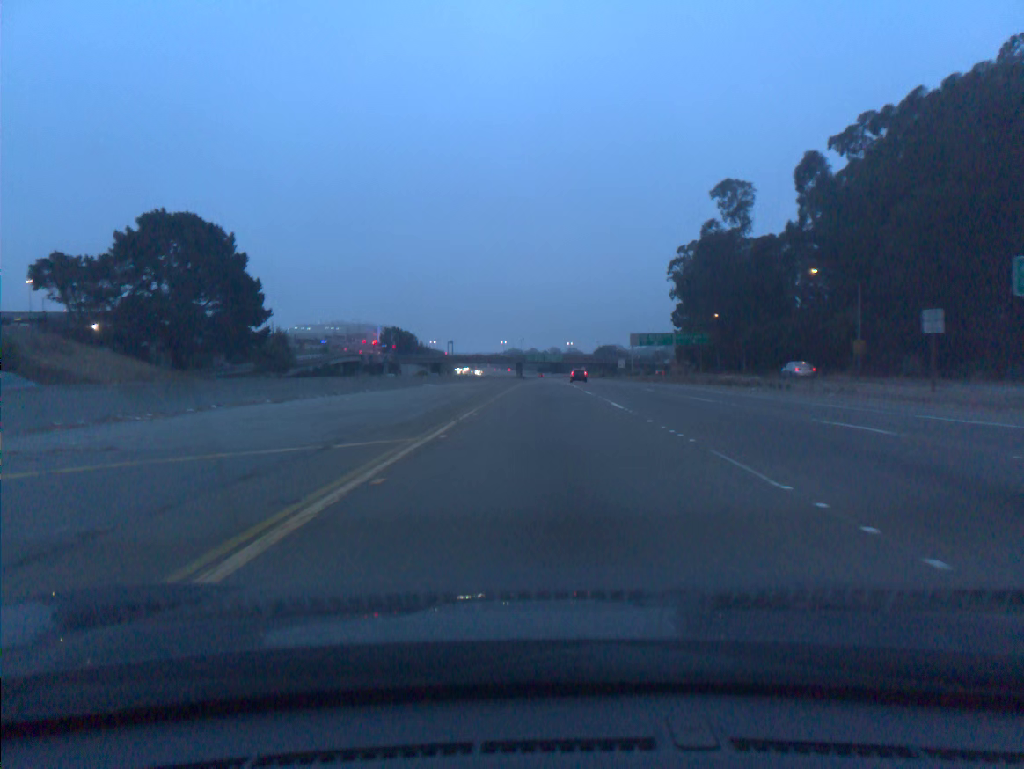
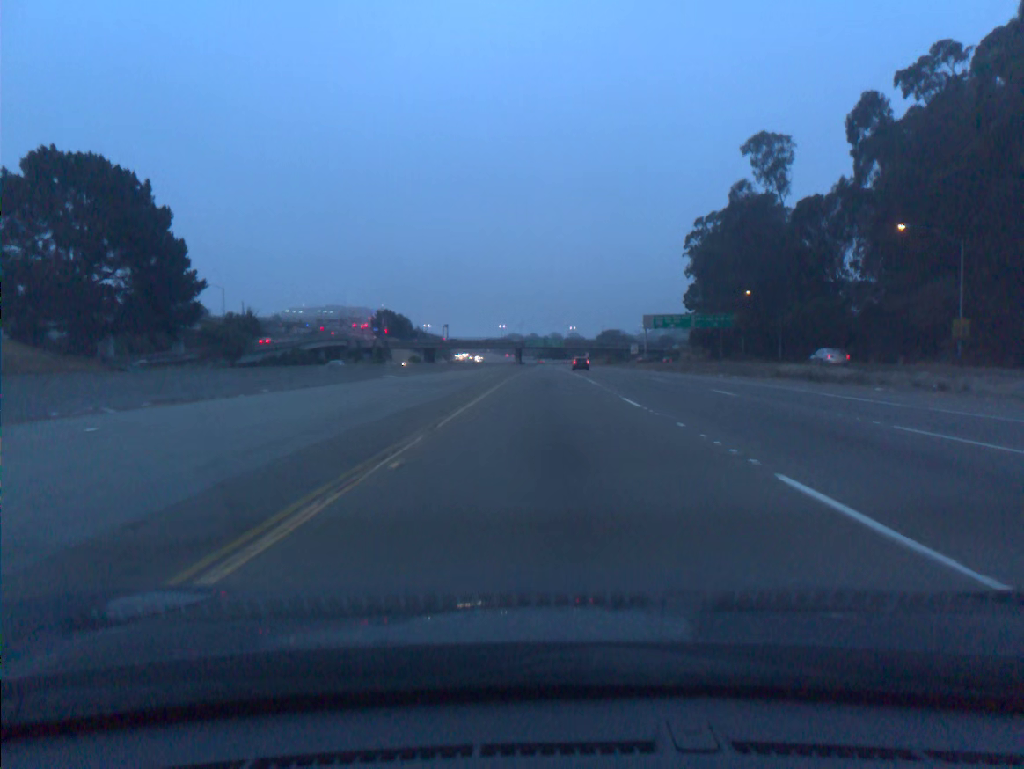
(0.0, +17.9) m; 0°
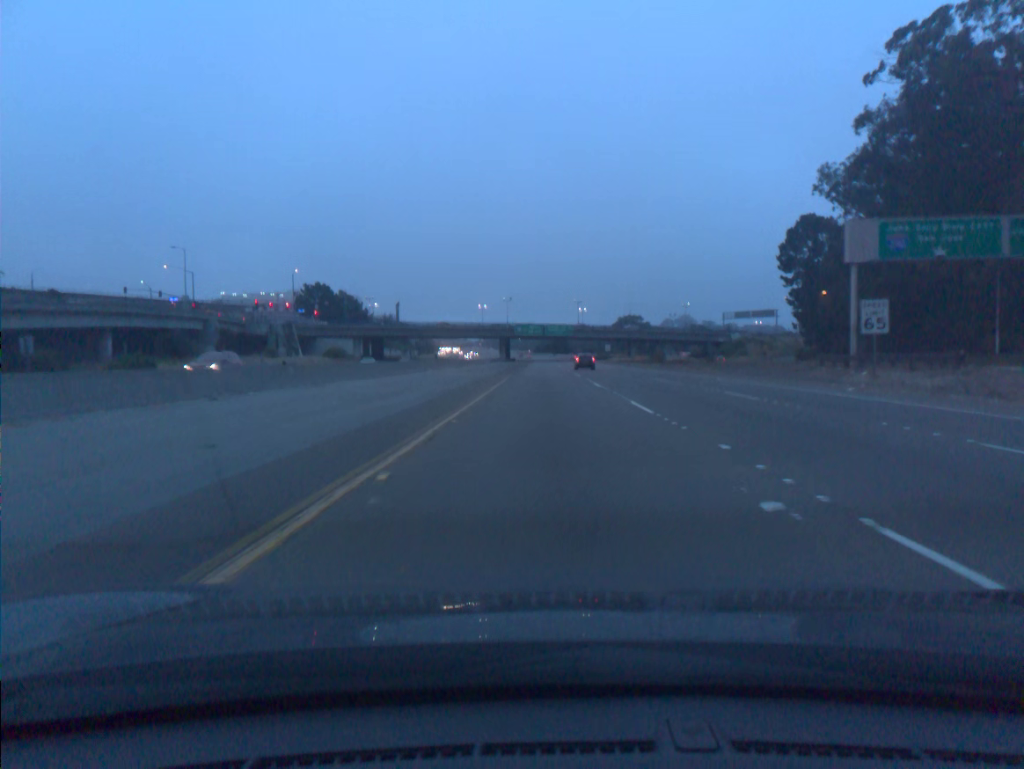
(+0.3, +91.3) m; 0°
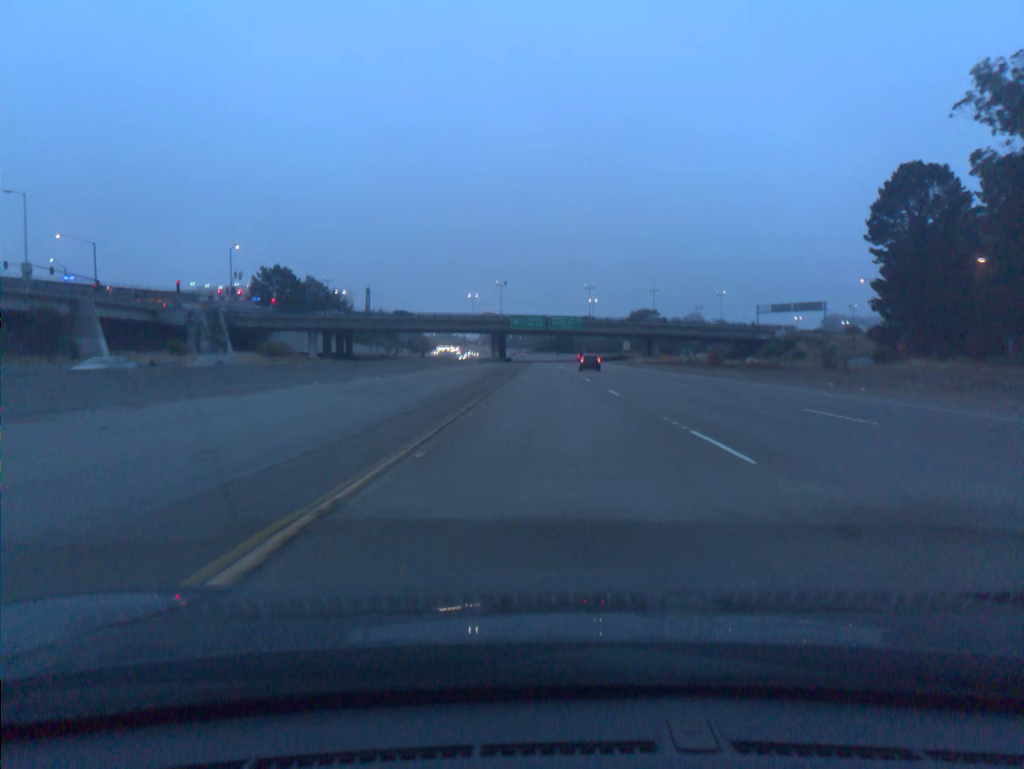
(0.0, +36.7) m; 0°
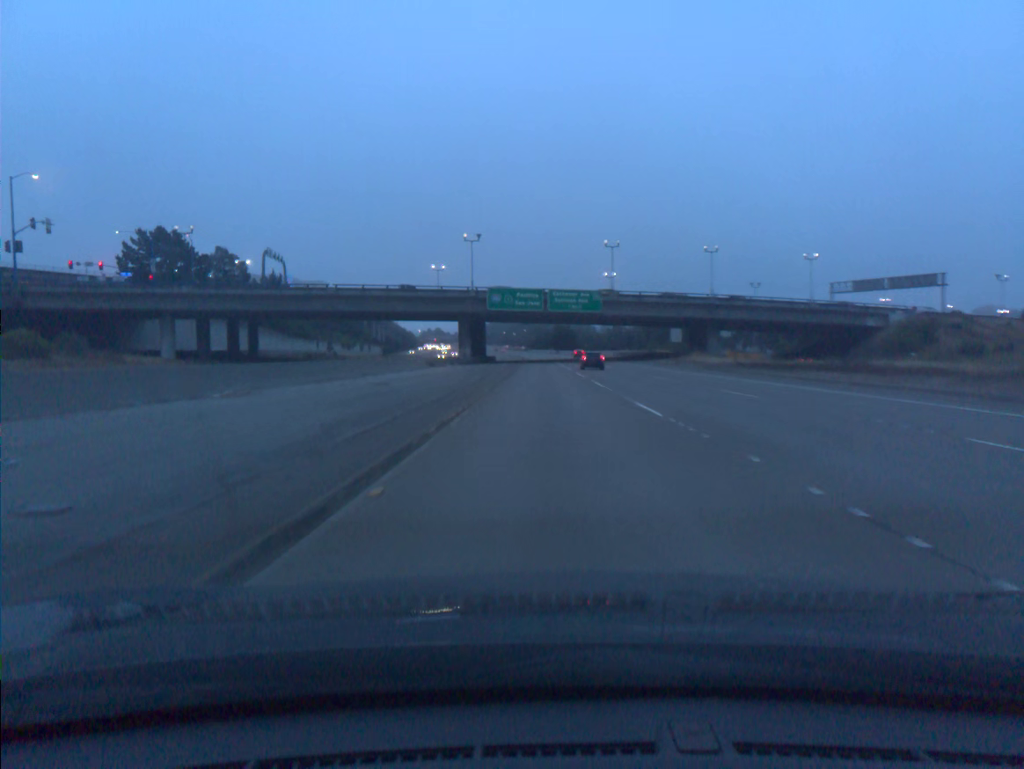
(+0.1, +55.0) m; 0°
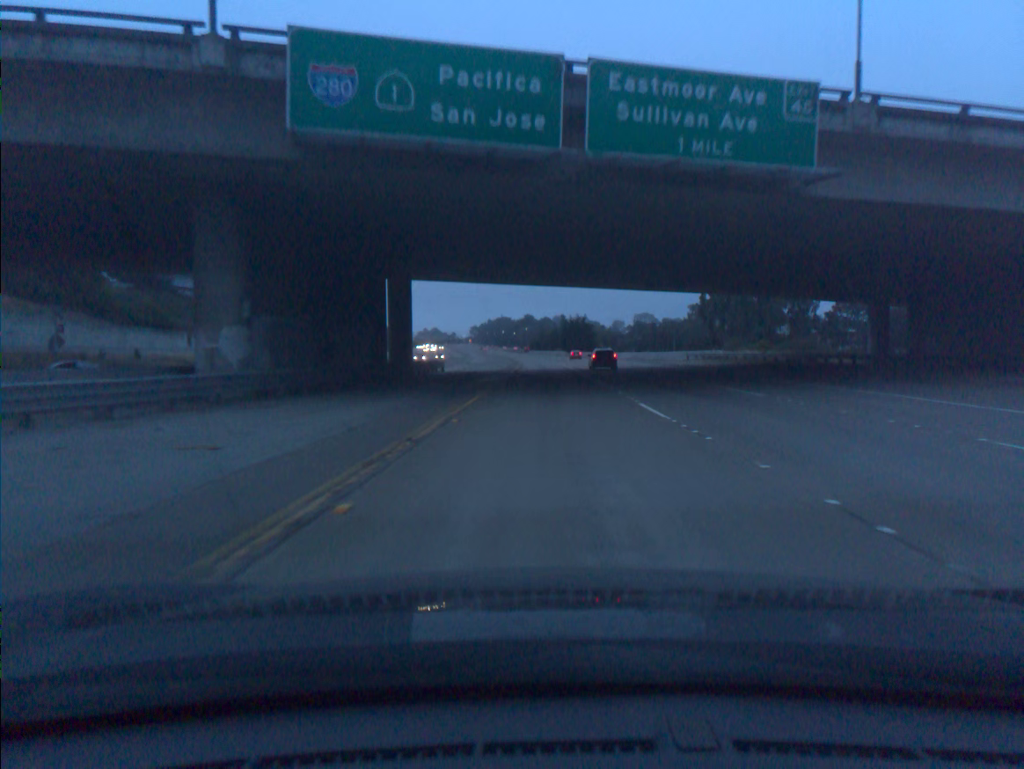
(0.0, +73.2) m; 0°
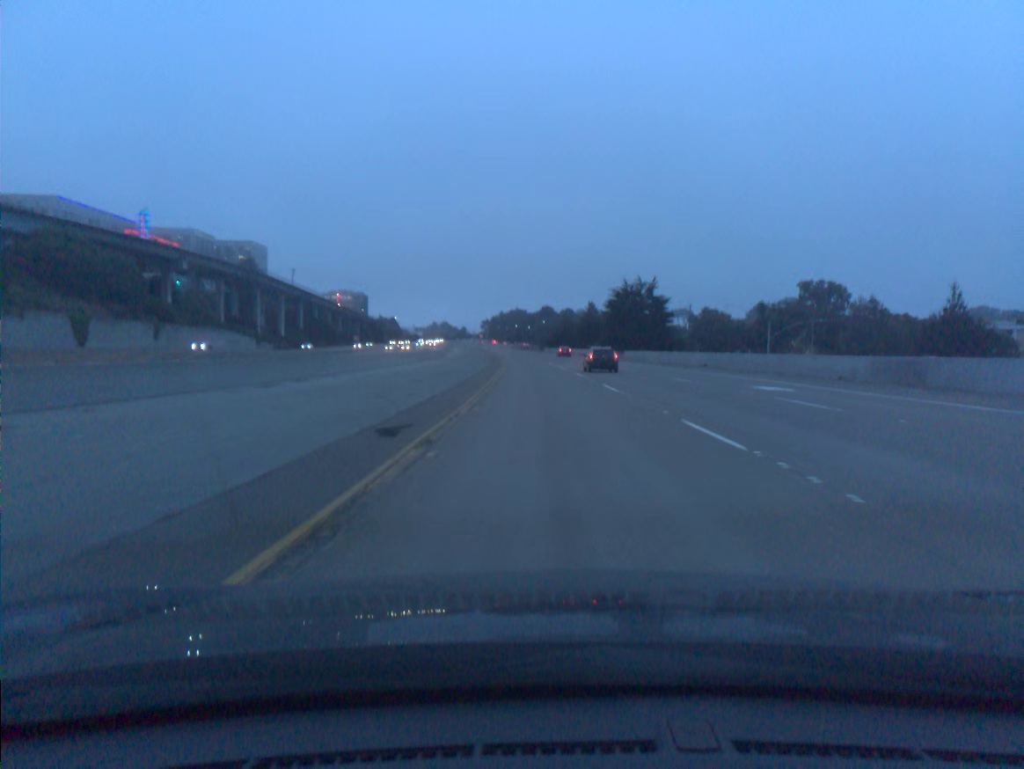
(-0.5, +91.3) m; -1°
